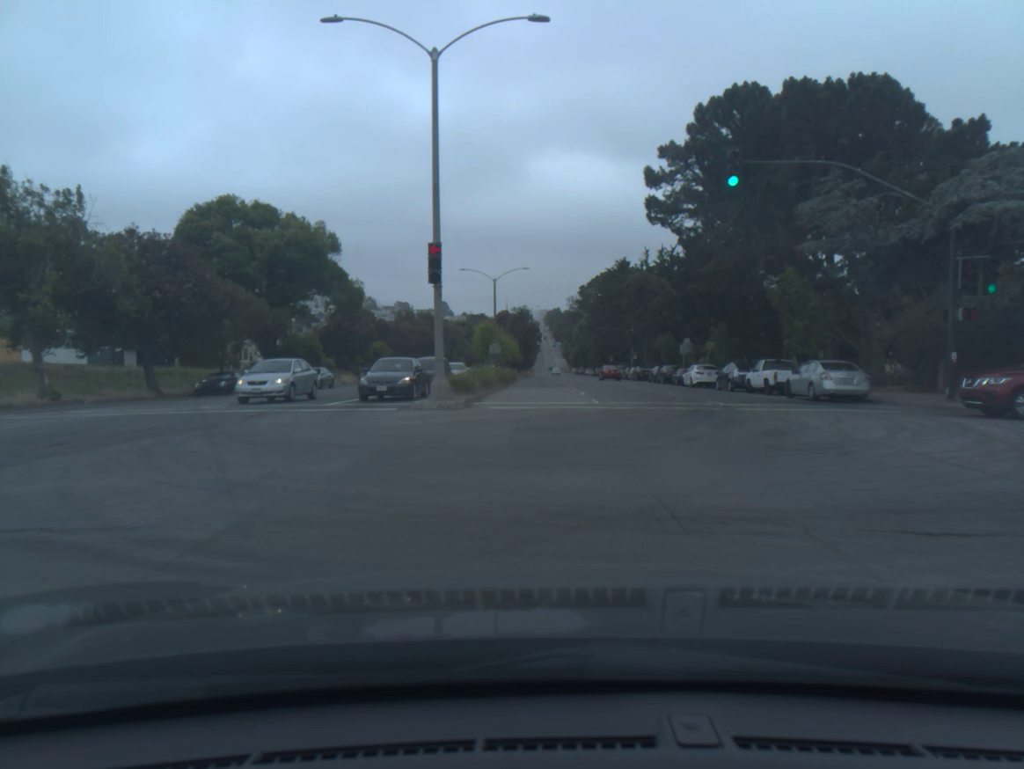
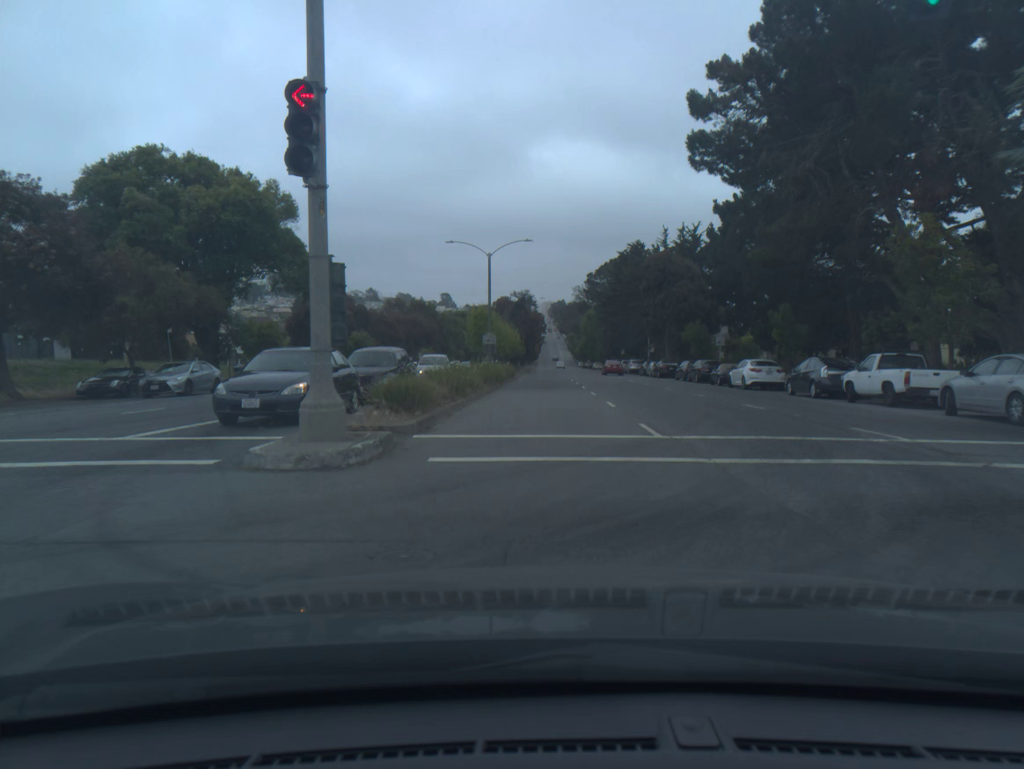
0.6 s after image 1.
(0.0, +11.4) m; -1°
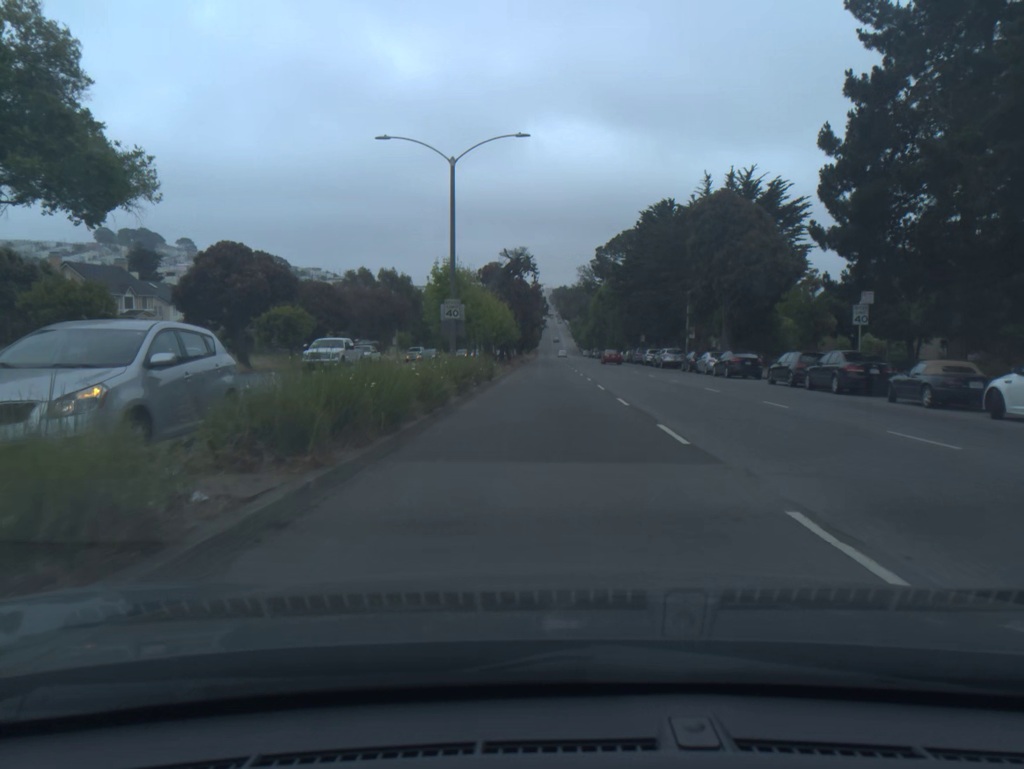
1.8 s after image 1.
(0.0, +23.0) m; 0°
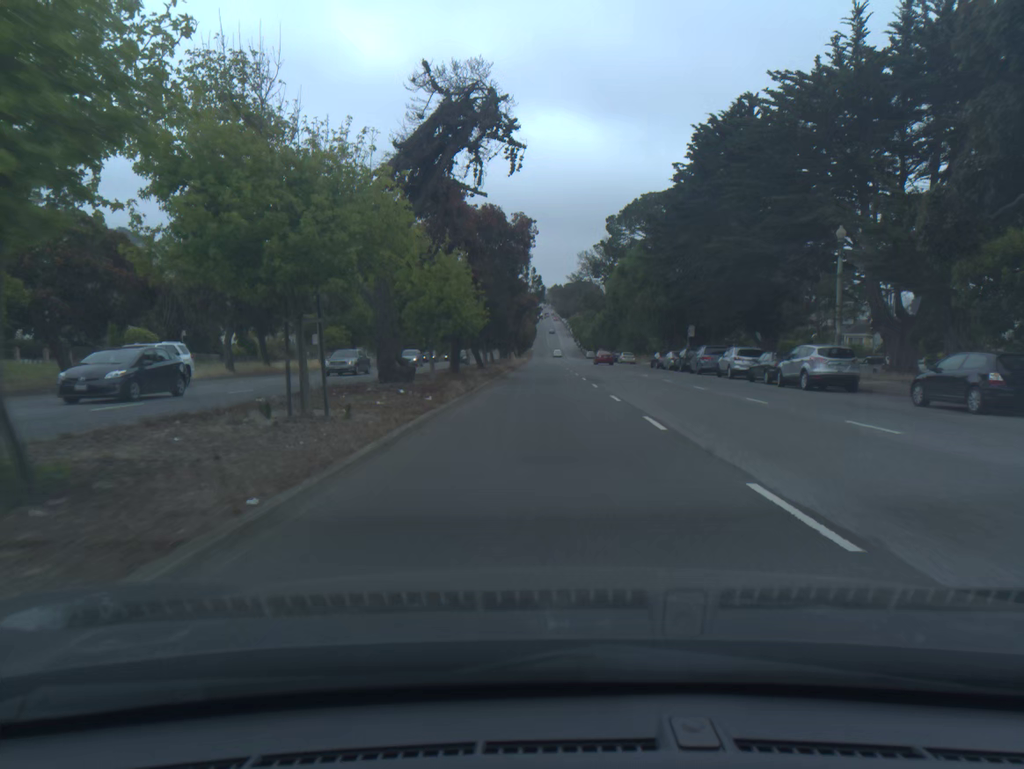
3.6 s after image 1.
(+0.2, +35.4) m; 0°
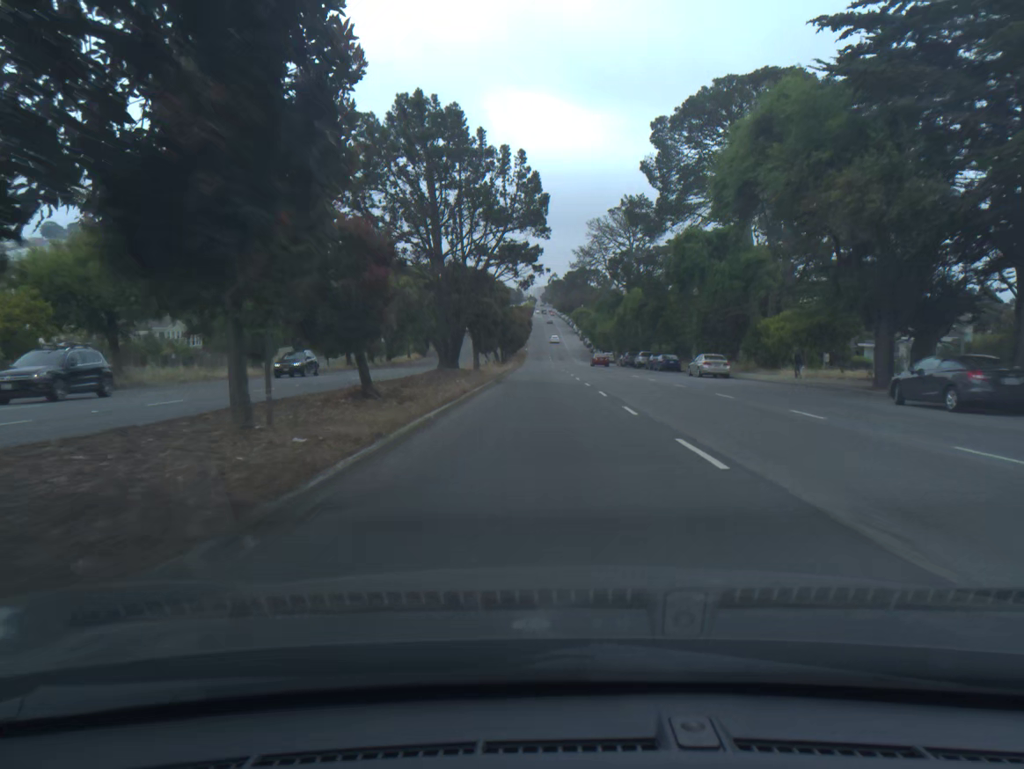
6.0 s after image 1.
(0.0, +47.8) m; 0°
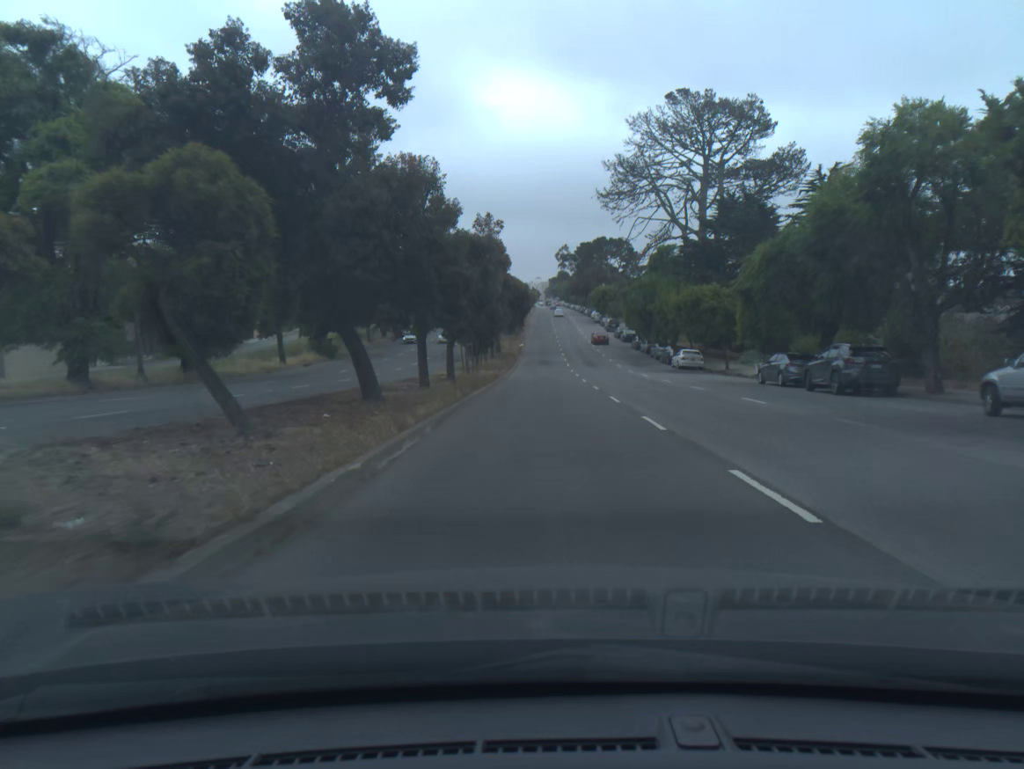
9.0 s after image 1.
(-0.2, +60.9) m; 0°
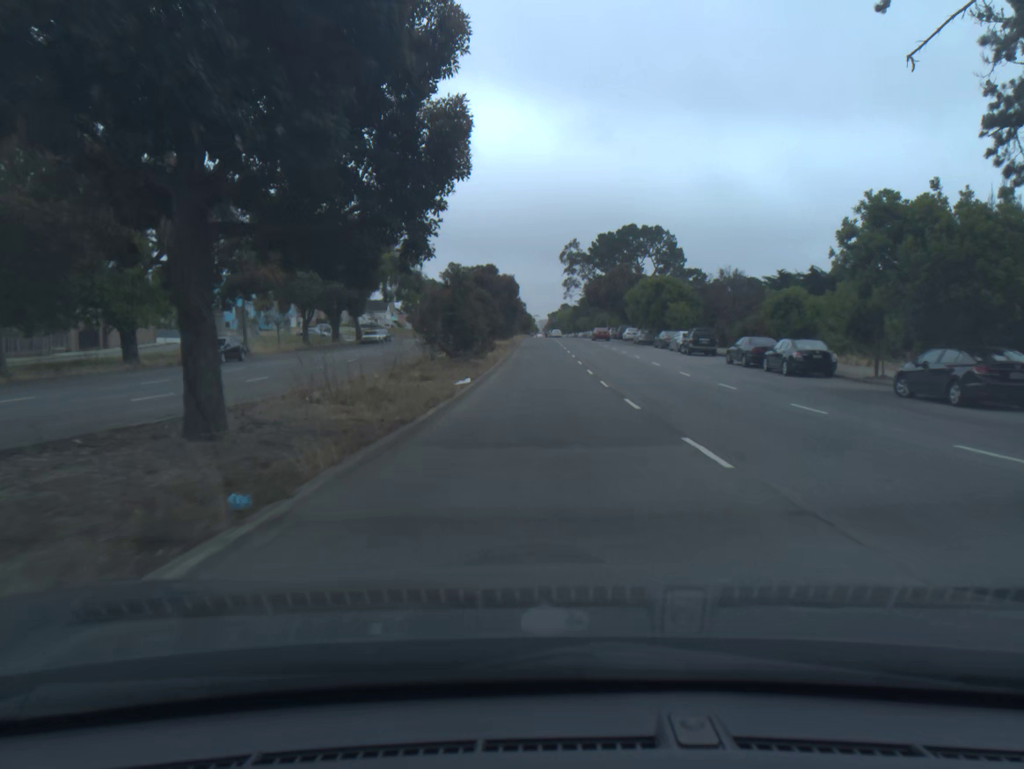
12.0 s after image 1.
(+0.1, +62.9) m; 0°
